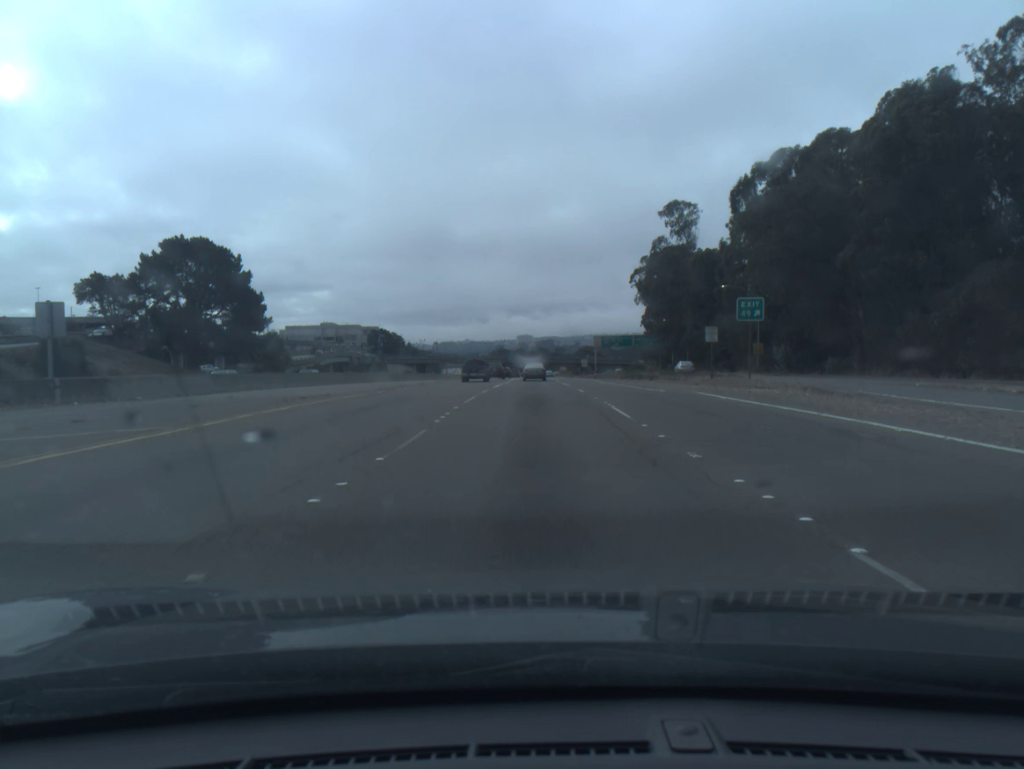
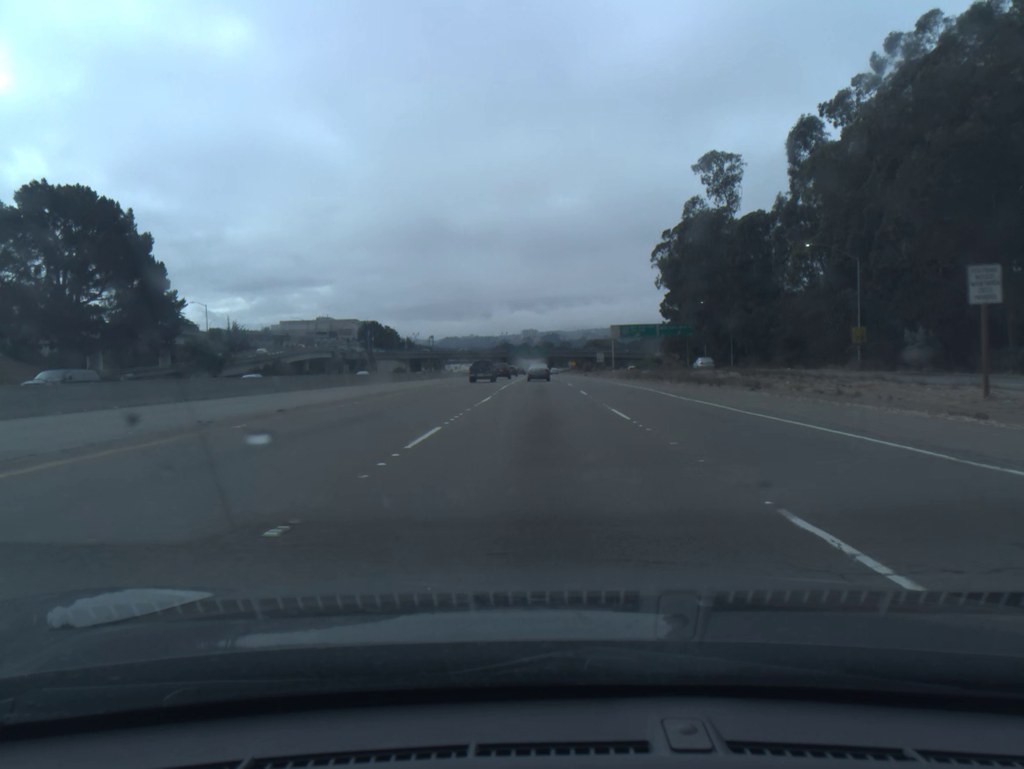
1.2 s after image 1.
(-0.1, +27.6) m; 0°
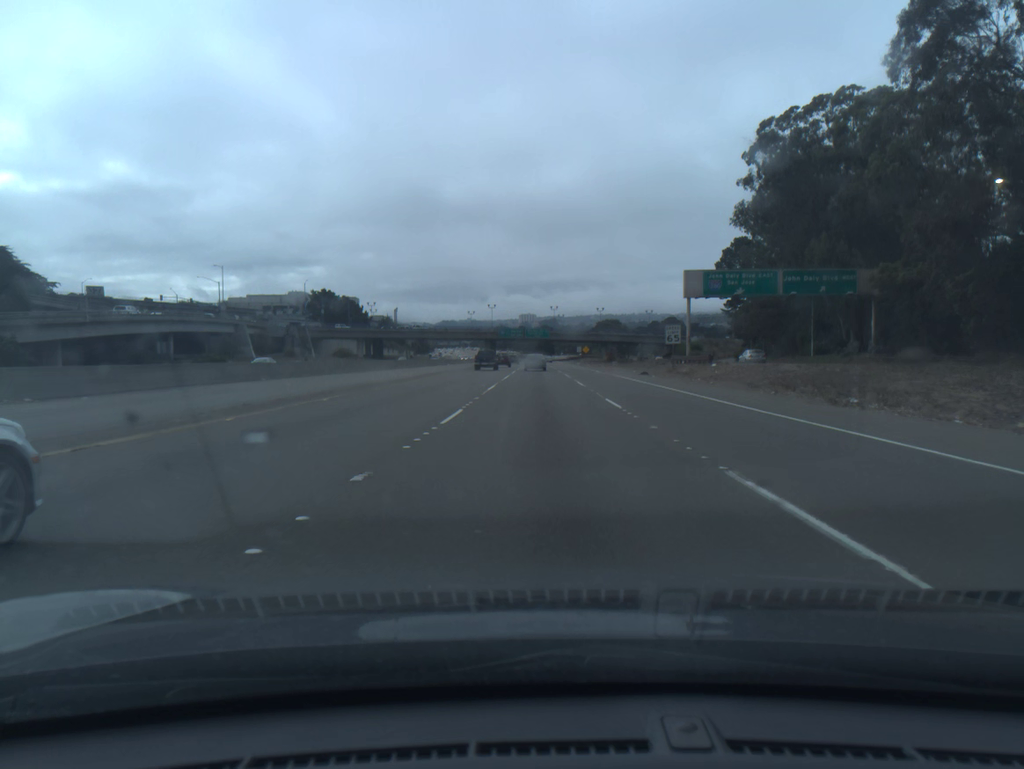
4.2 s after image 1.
(-0.1, +71.7) m; 0°
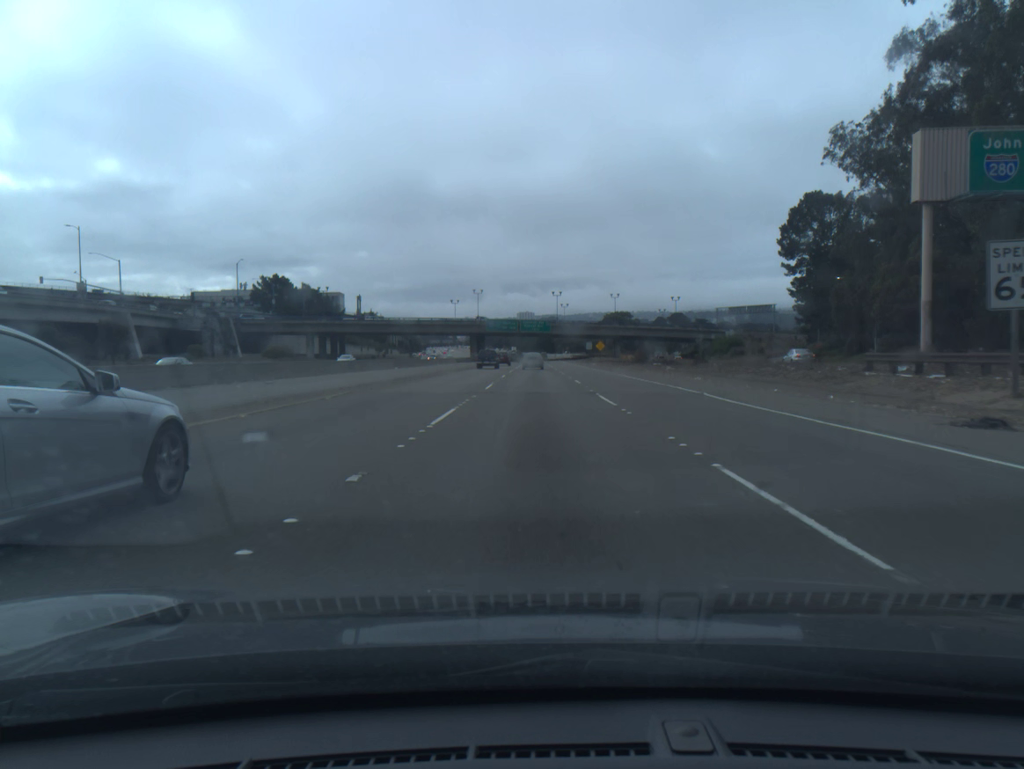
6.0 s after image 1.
(+0.1, +44.1) m; 0°
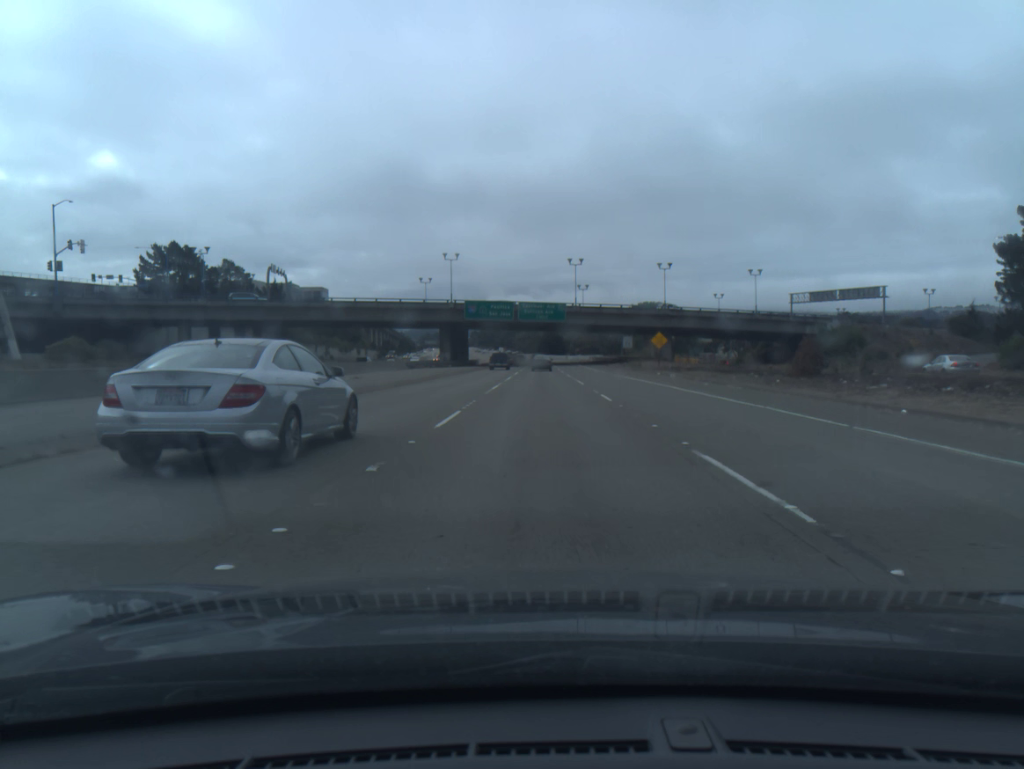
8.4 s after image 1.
(-0.2, +60.2) m; 0°
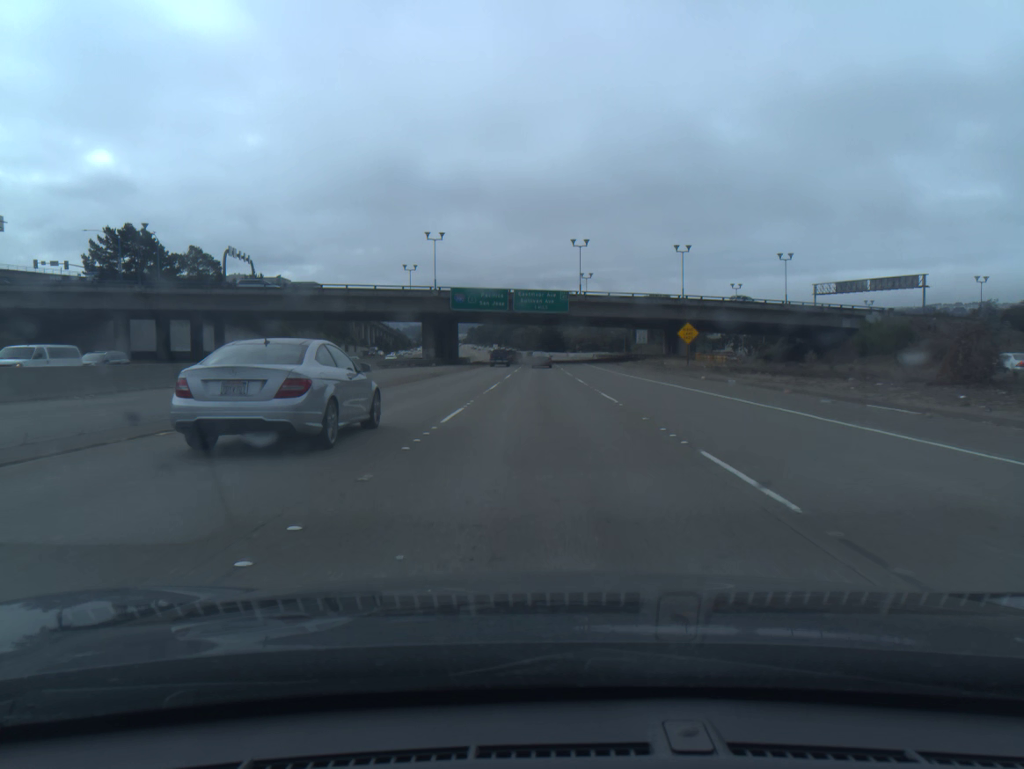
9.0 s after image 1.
(0.0, +15.4) m; 0°
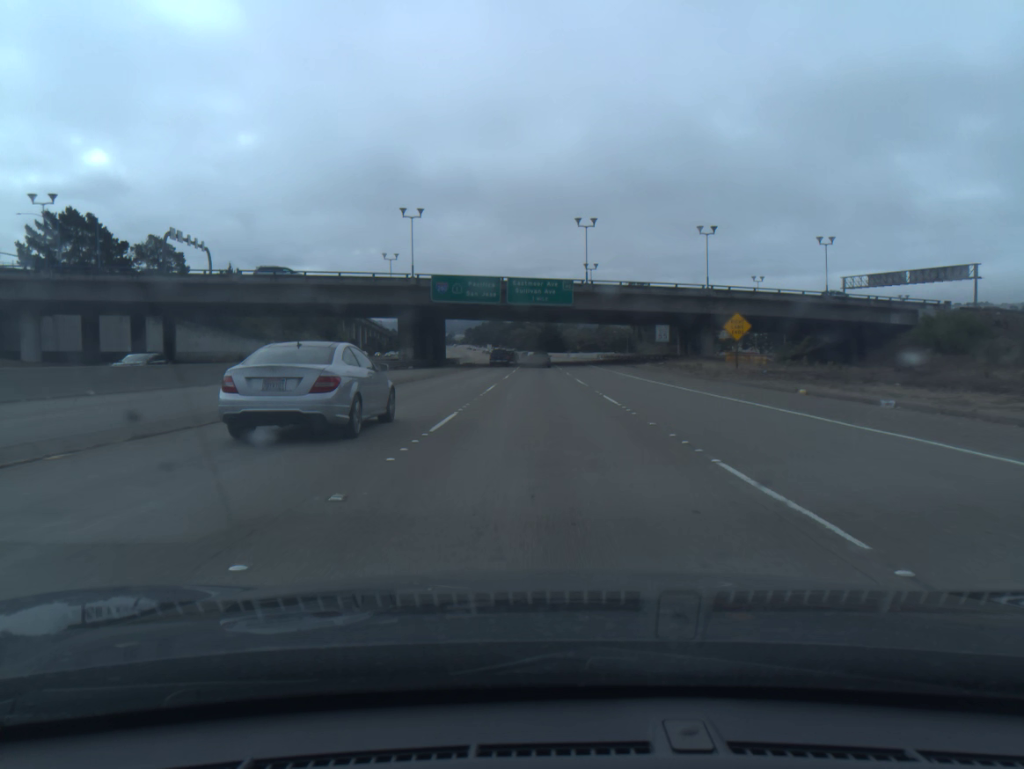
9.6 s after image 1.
(0.0, +15.5) m; 0°
